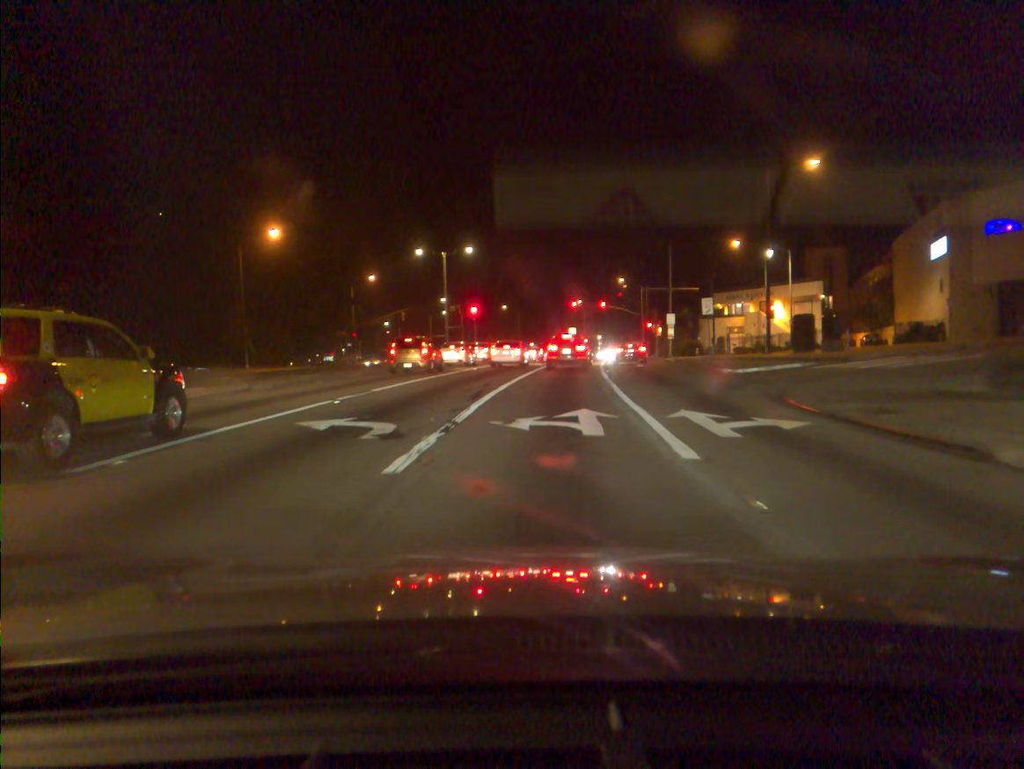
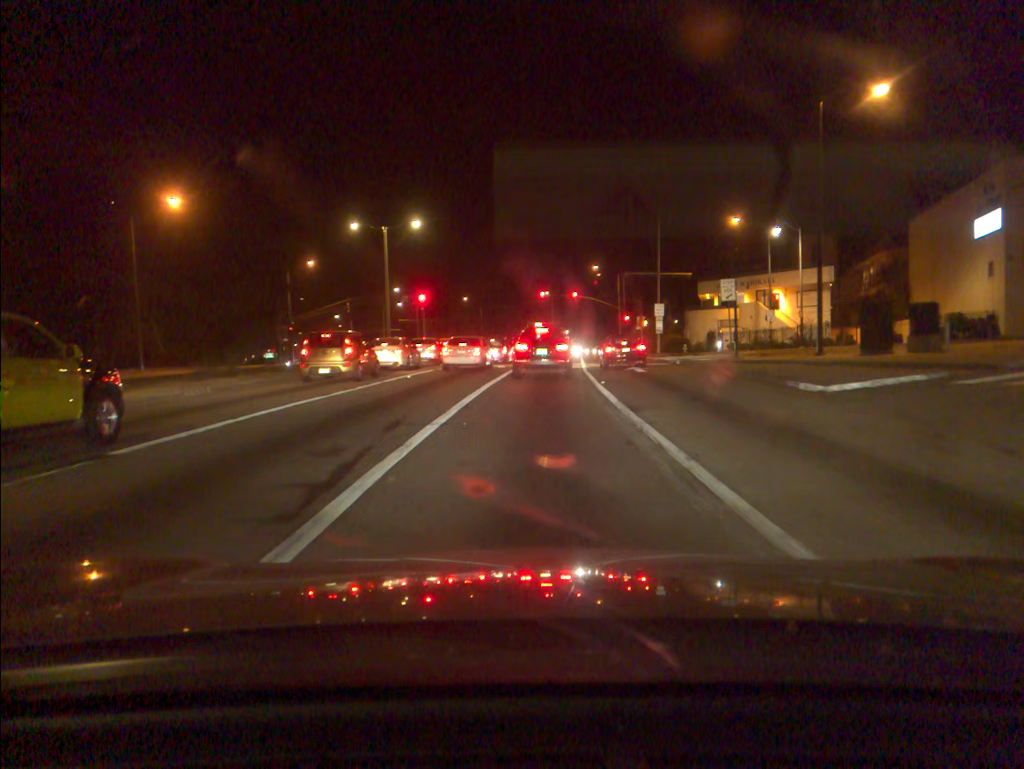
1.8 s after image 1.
(+0.3, +11.6) m; +3°
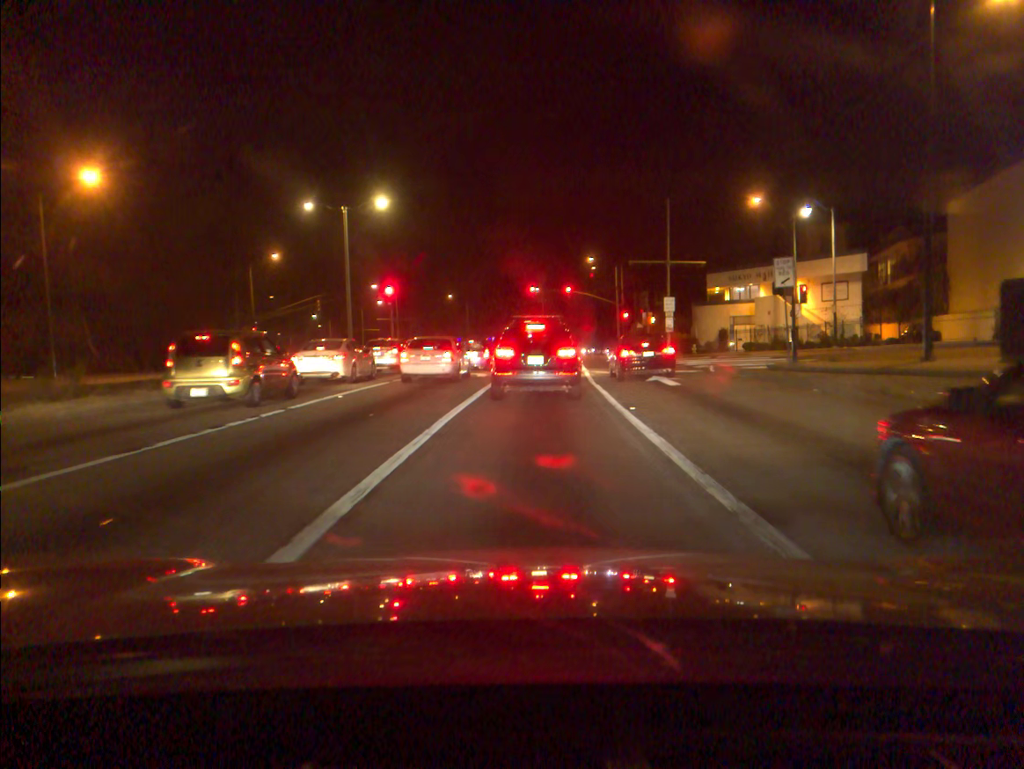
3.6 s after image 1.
(0.0, +8.6) m; +1°
